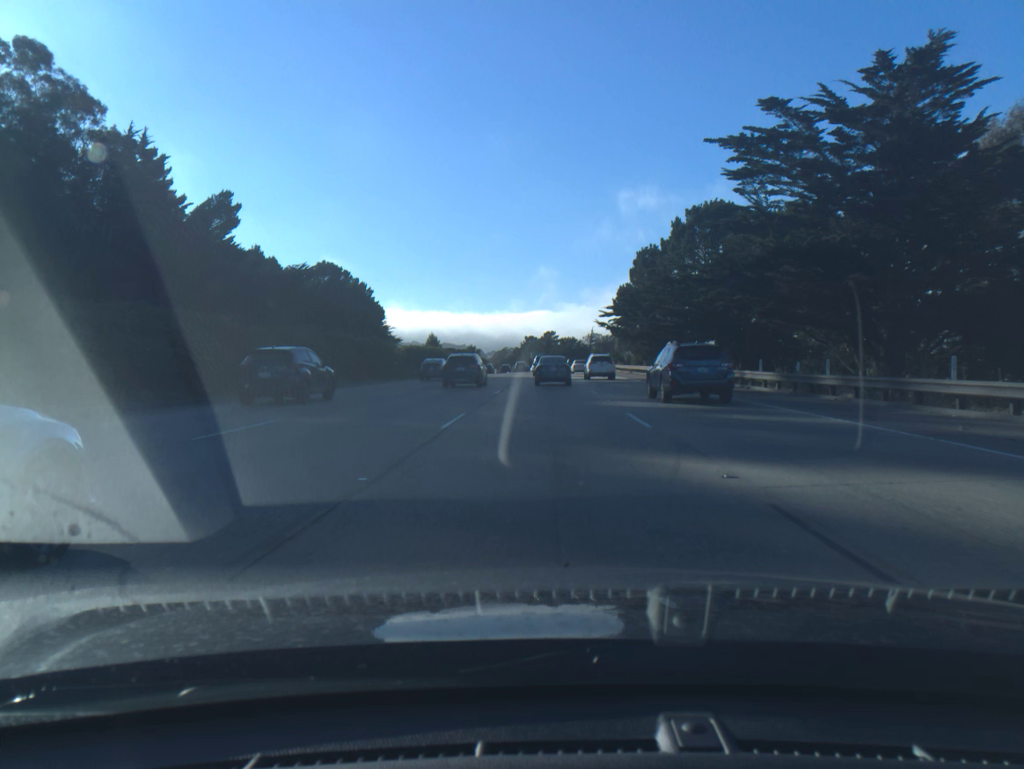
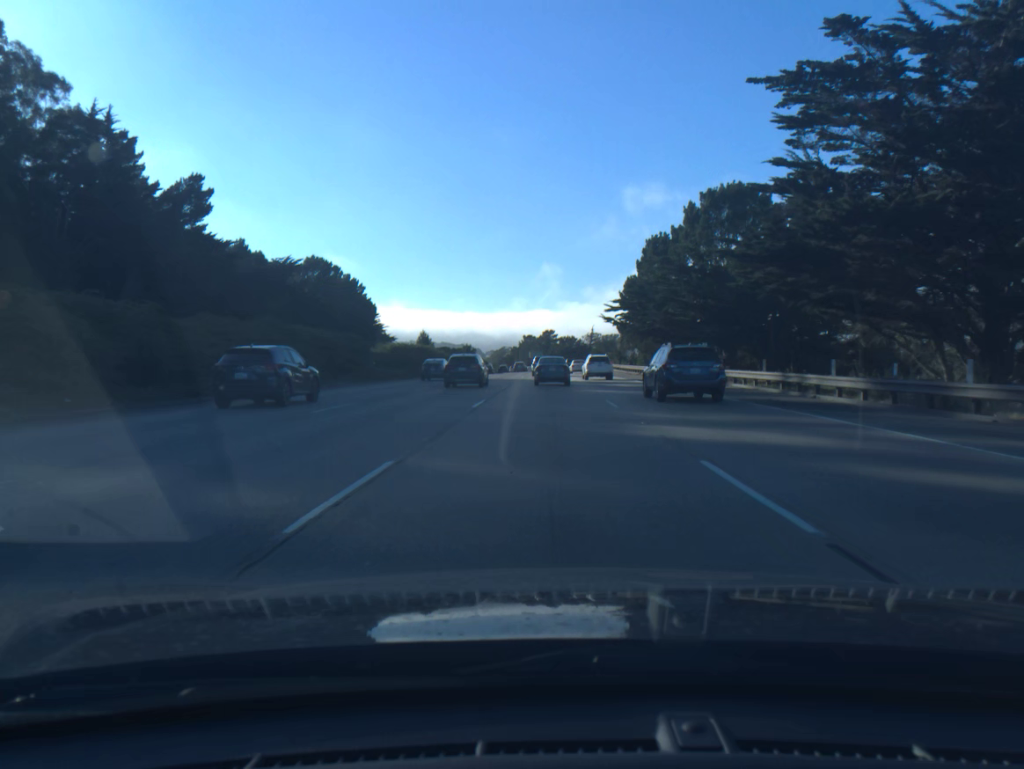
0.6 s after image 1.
(0.0, +8.3) m; 0°
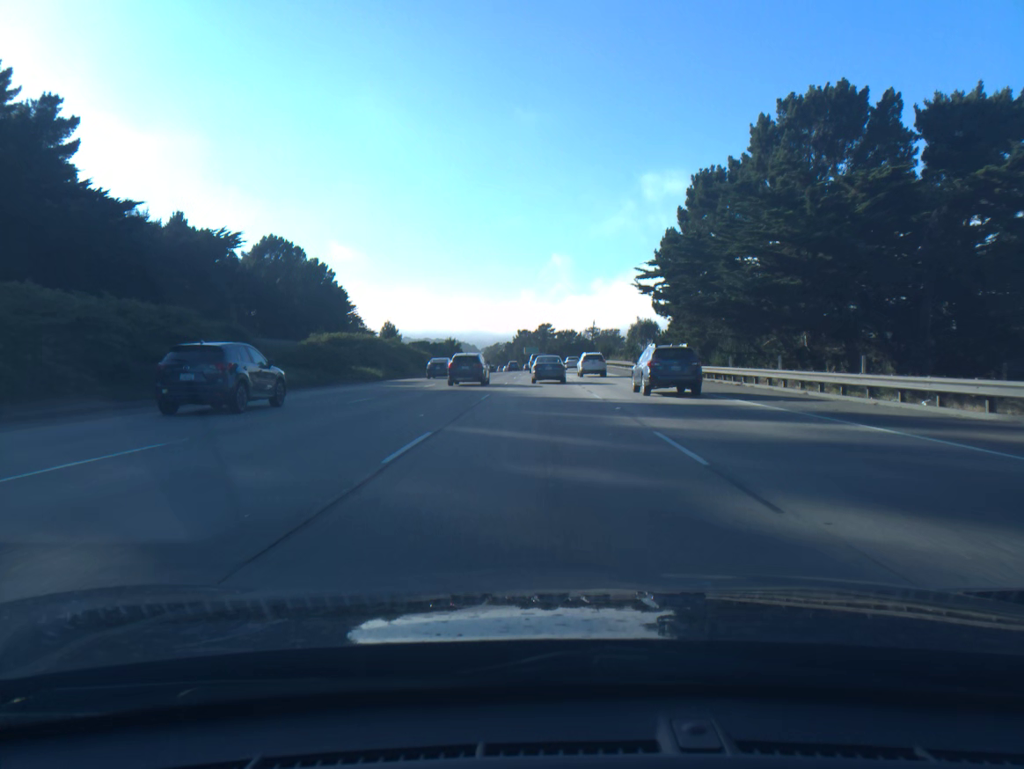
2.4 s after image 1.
(0.0, +25.3) m; 0°
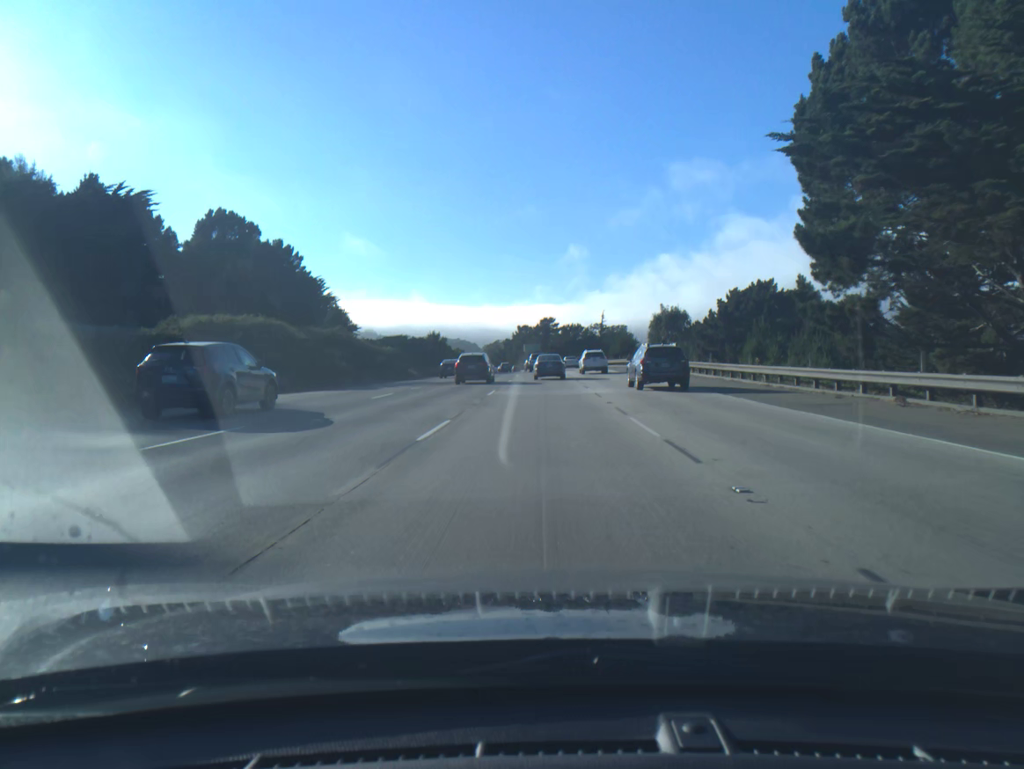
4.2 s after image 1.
(0.0, +26.2) m; 0°
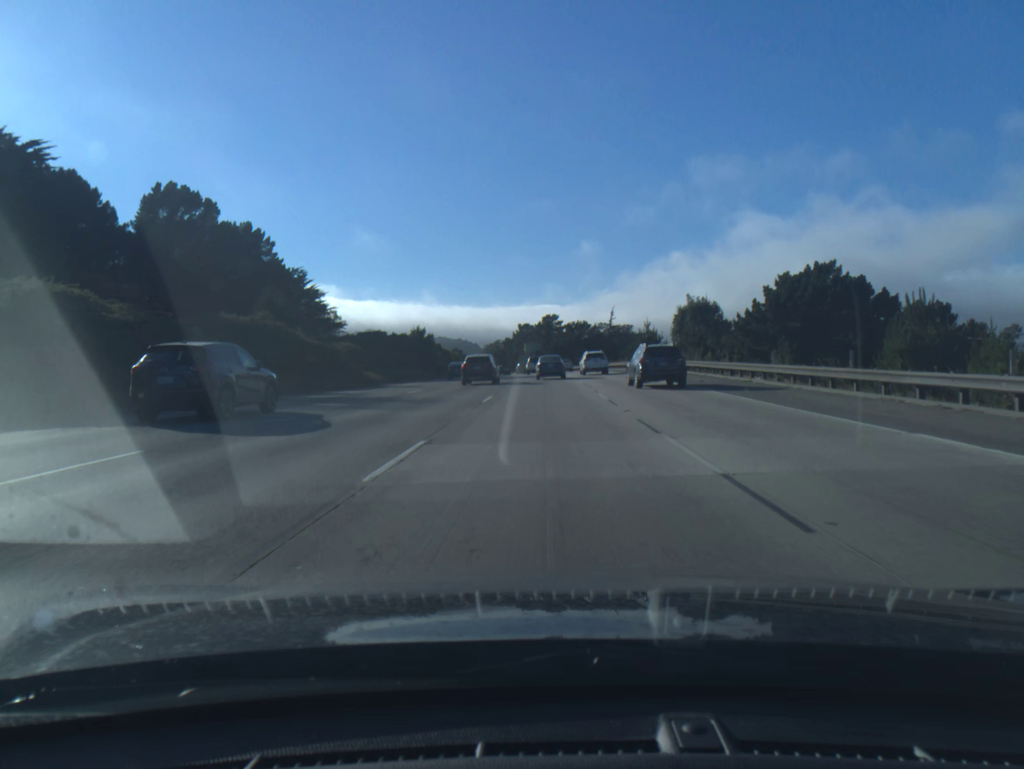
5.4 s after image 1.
(-0.1, +18.4) m; 0°
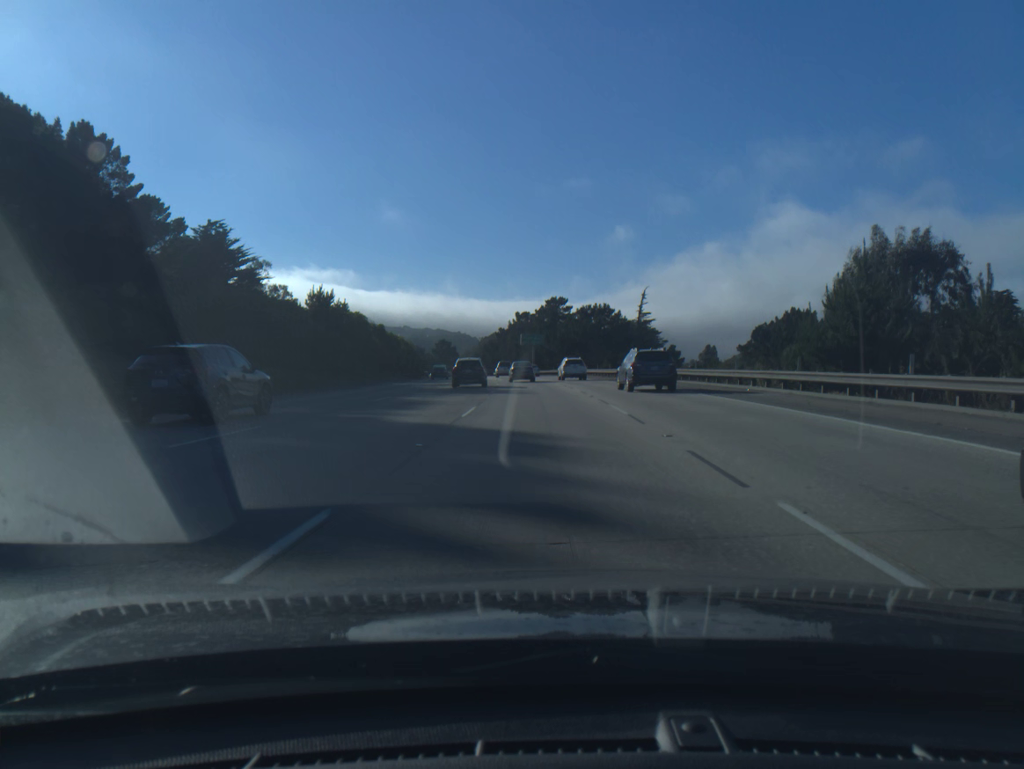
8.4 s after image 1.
(+0.1, +49.3) m; 0°
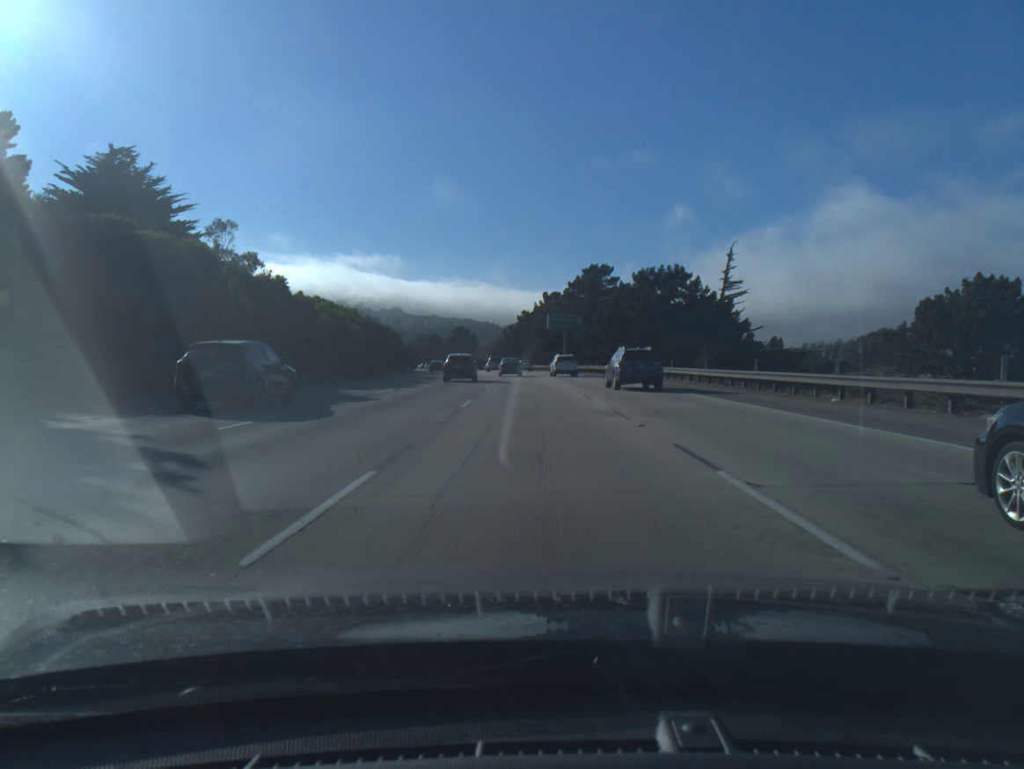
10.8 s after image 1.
(-0.6, +41.9) m; -2°
